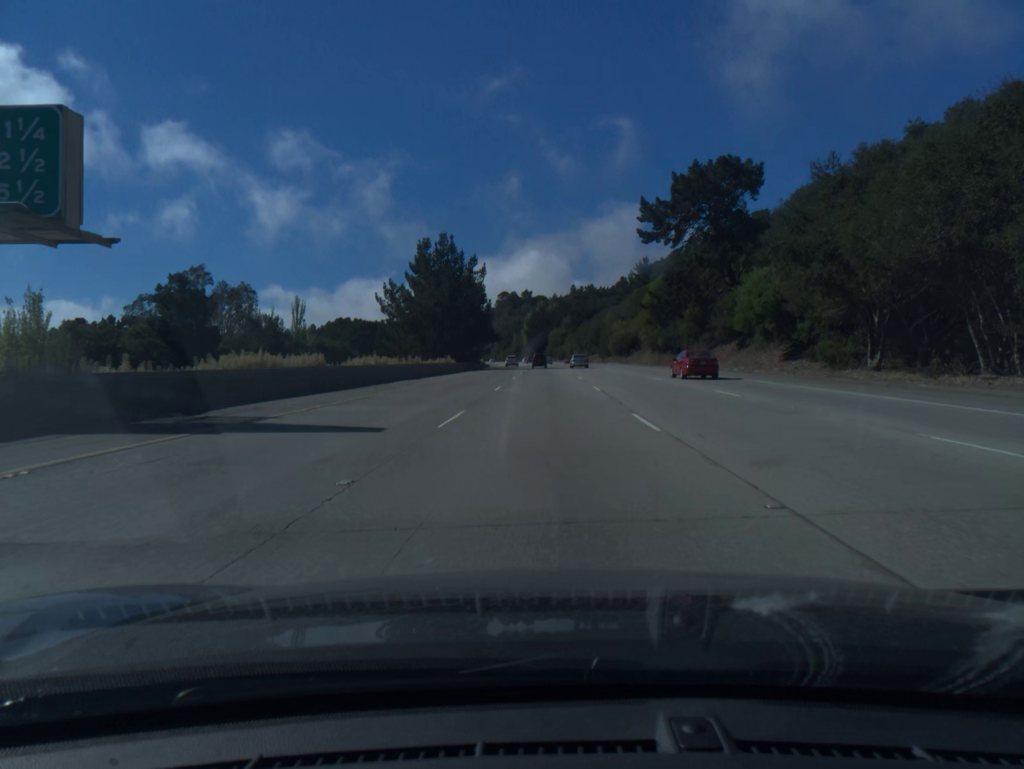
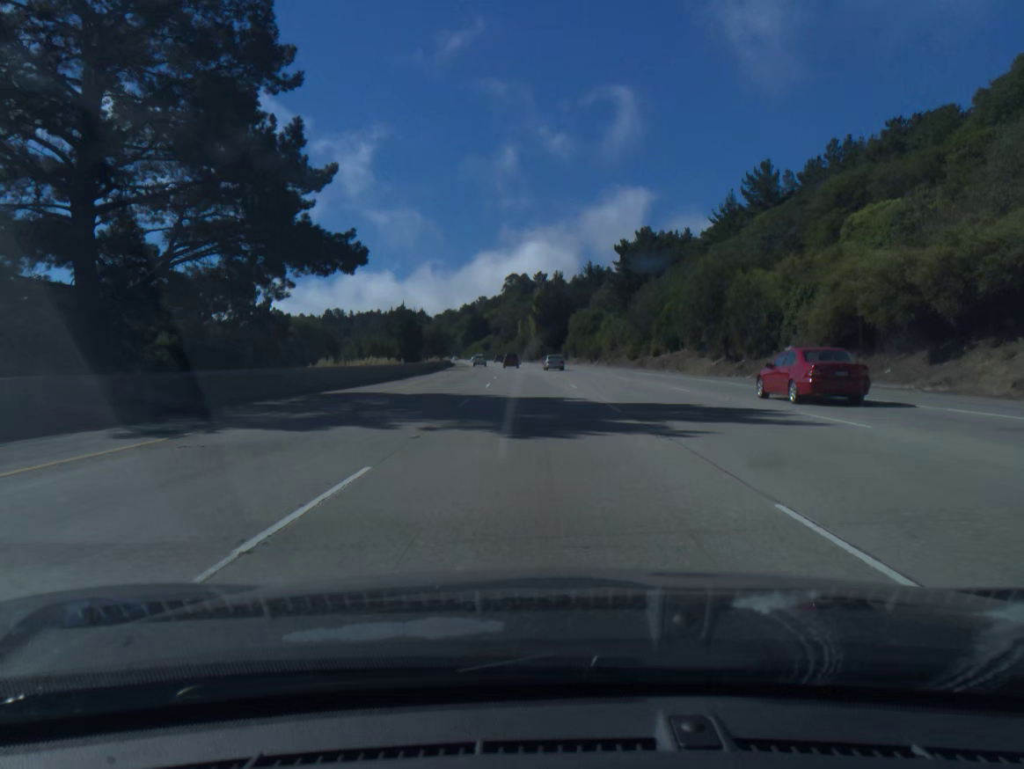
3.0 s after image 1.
(0.0, +97.9) m; -1°
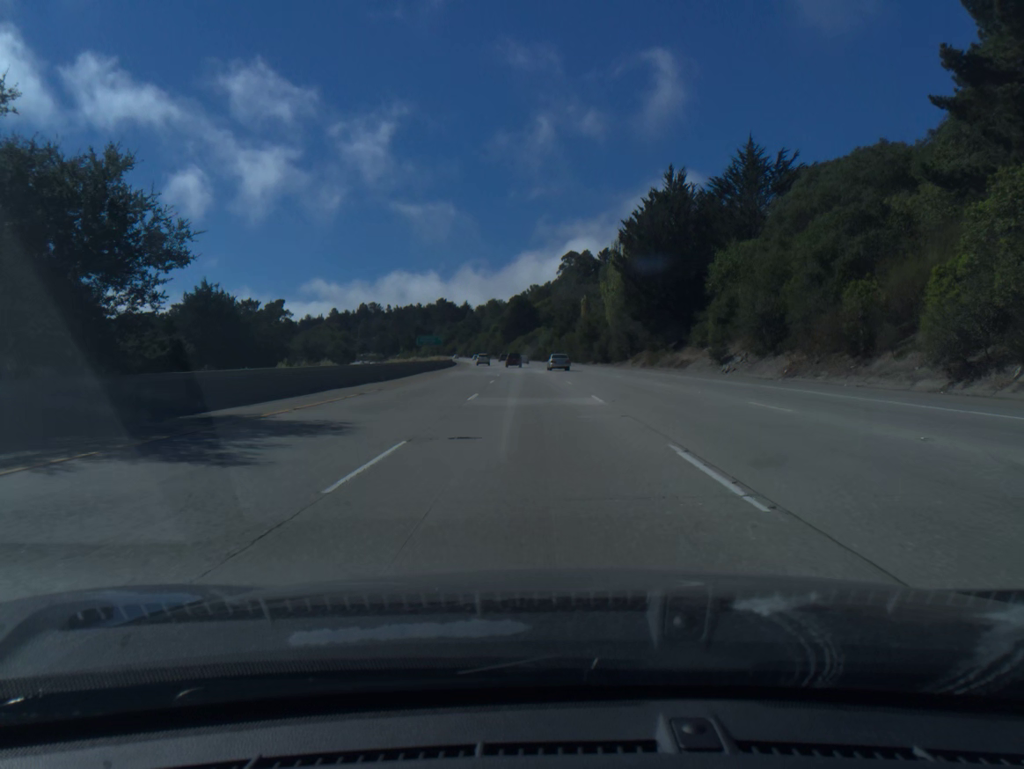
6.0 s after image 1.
(-3.9, +98.0) m; -4°
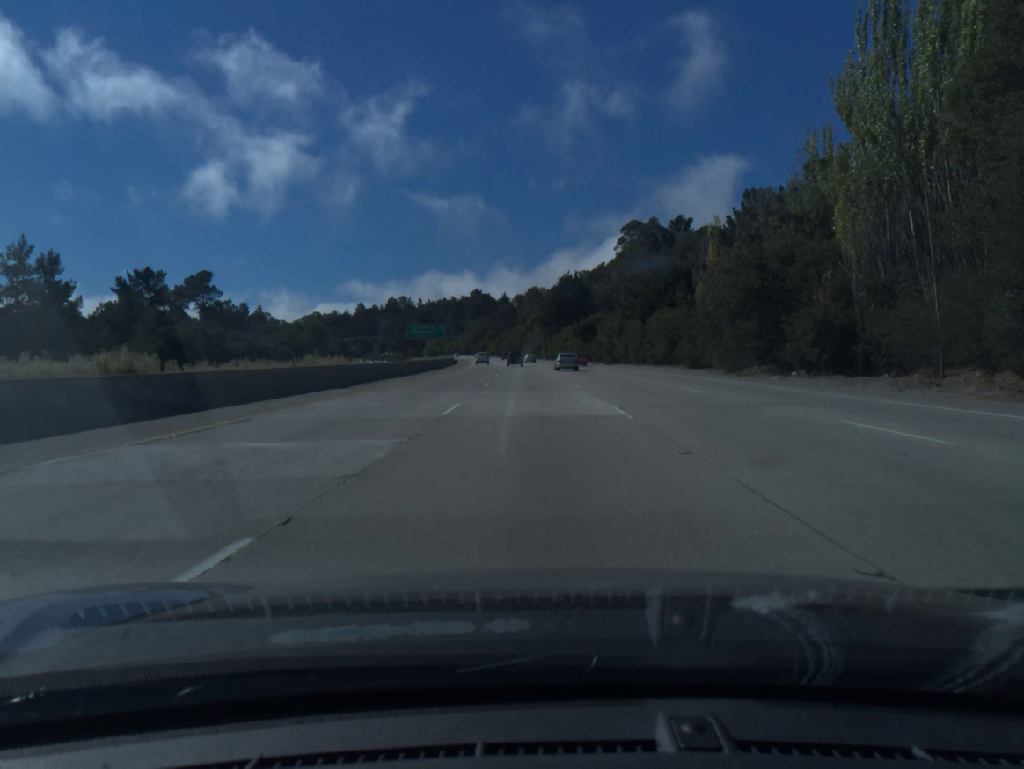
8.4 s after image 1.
(-2.2, +78.4) m; -3°
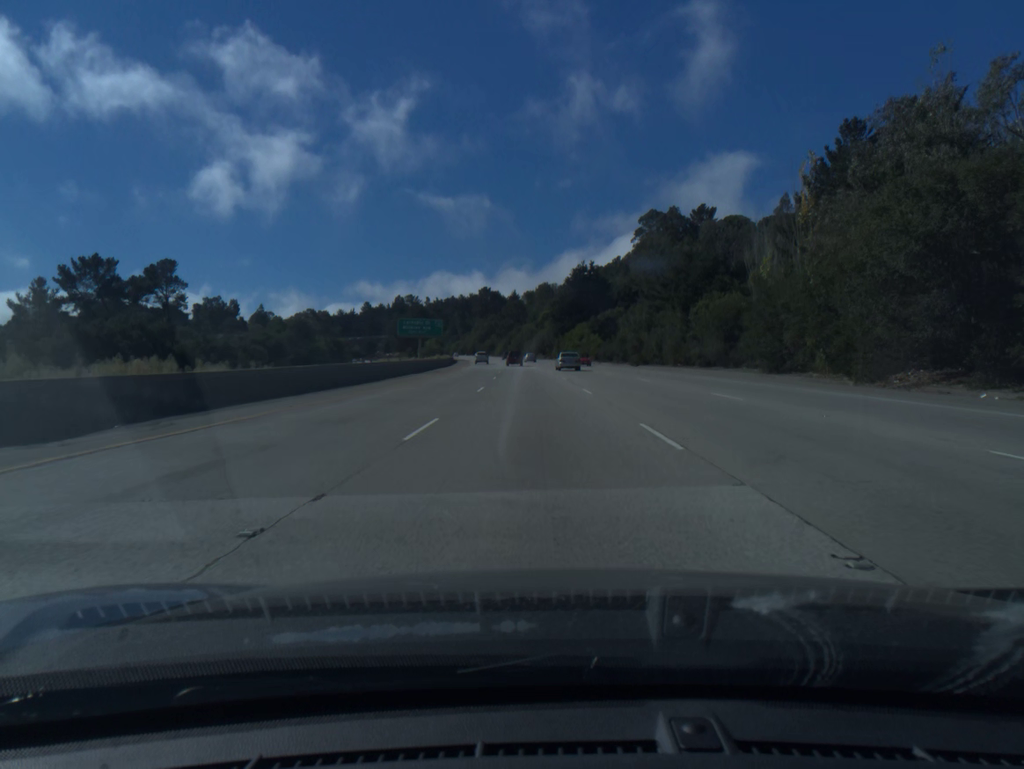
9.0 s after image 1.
(-0.1, +19.6) m; -1°
